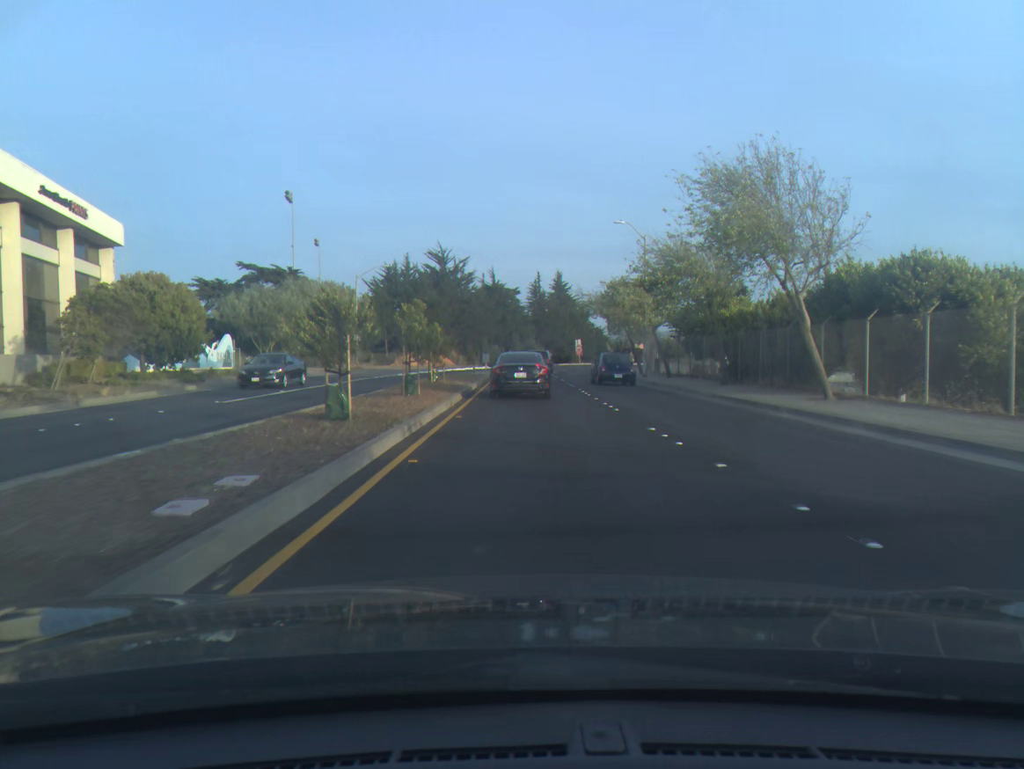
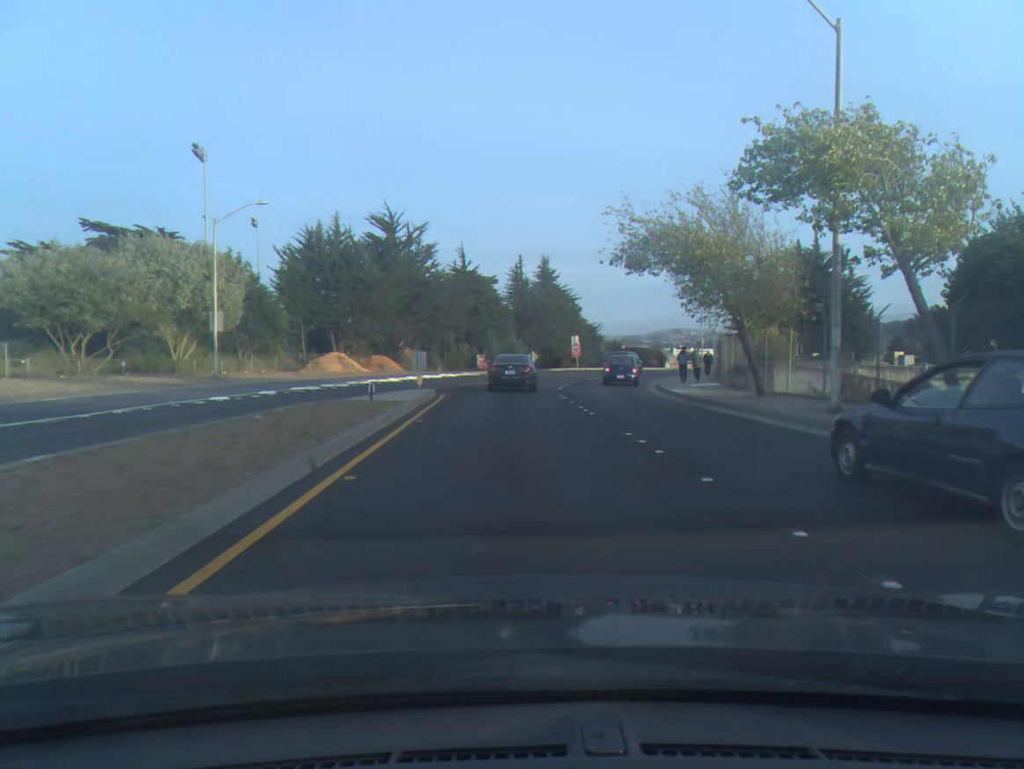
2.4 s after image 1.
(+0.2, +29.7) m; +2°
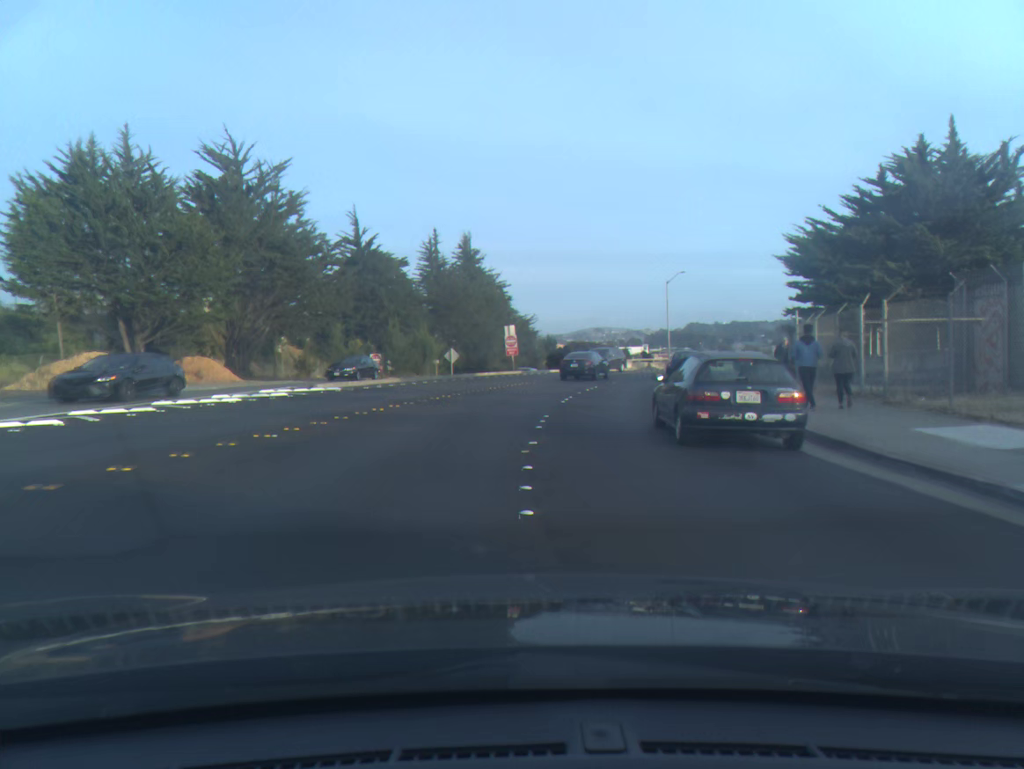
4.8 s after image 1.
(+0.9, +25.7) m; +6°
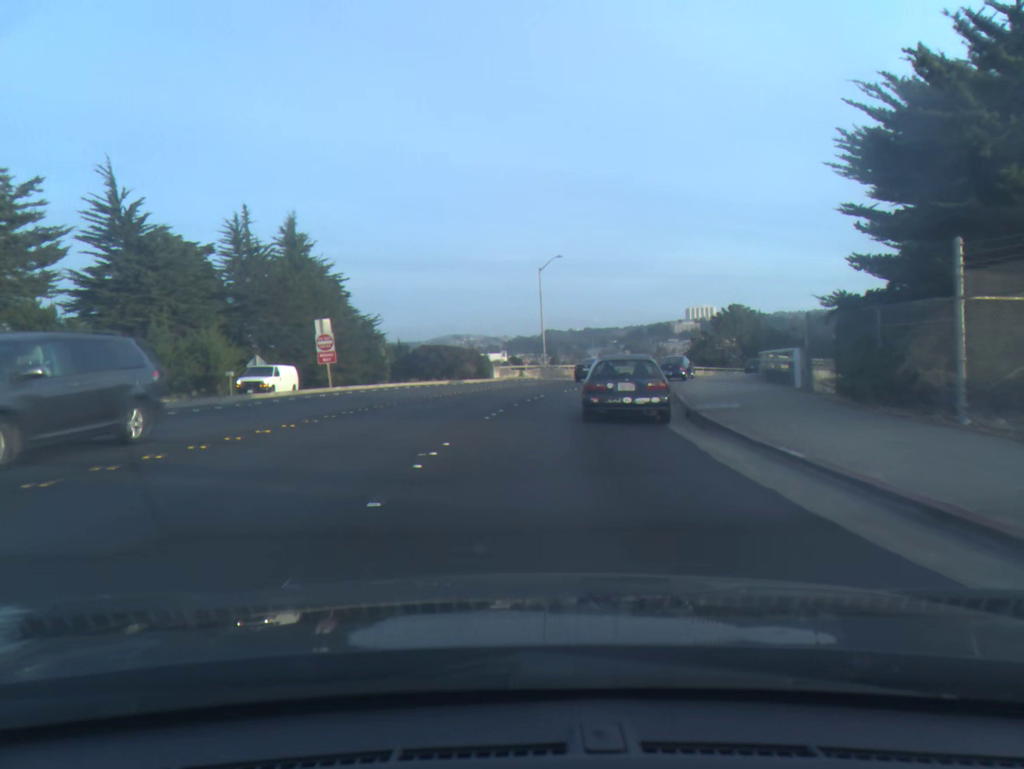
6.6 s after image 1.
(+1.6, +18.3) m; +10°
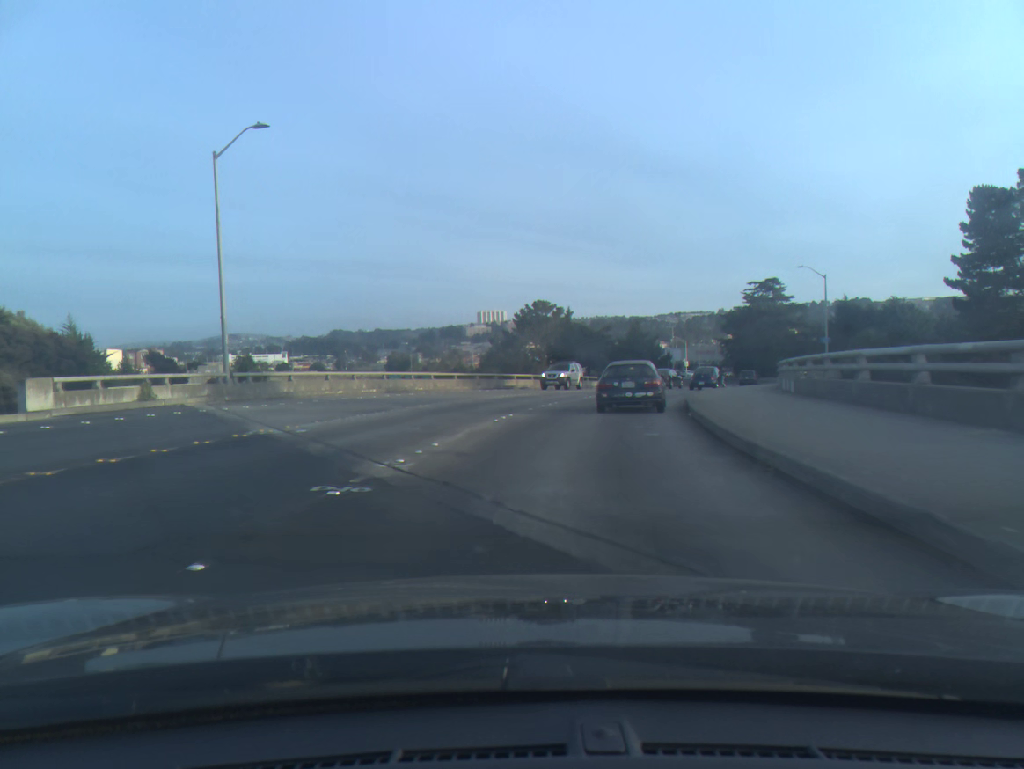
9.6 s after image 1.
(+4.5, +34.6) m; +15°
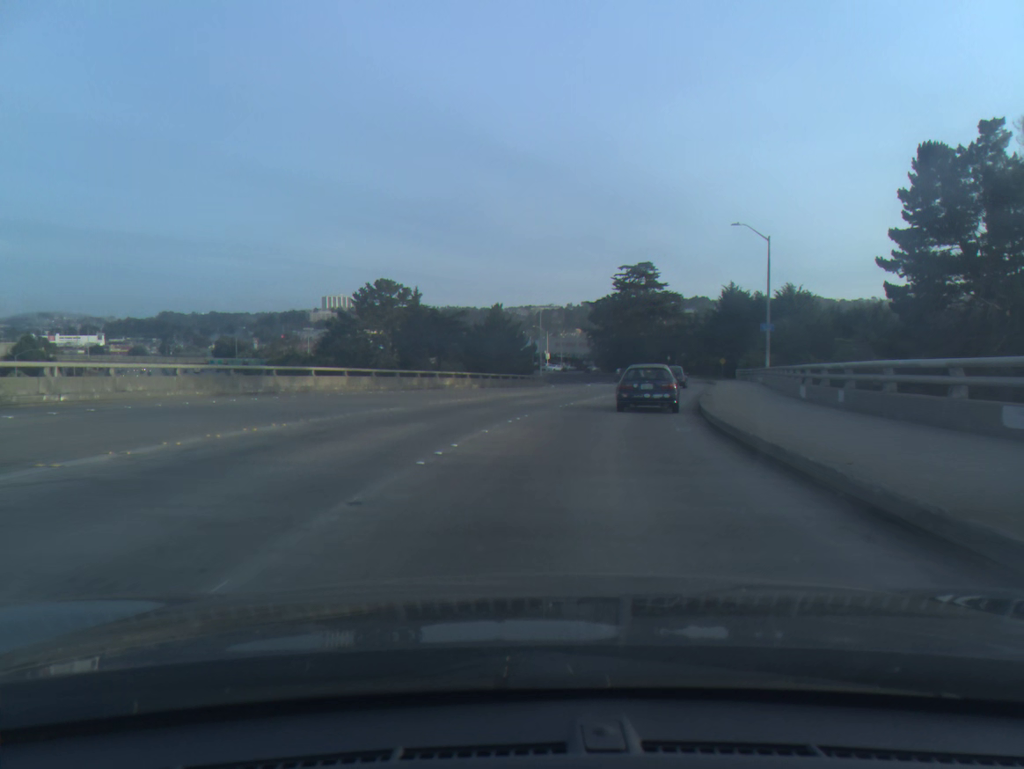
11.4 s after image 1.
(+1.7, +22.1) m; +11°
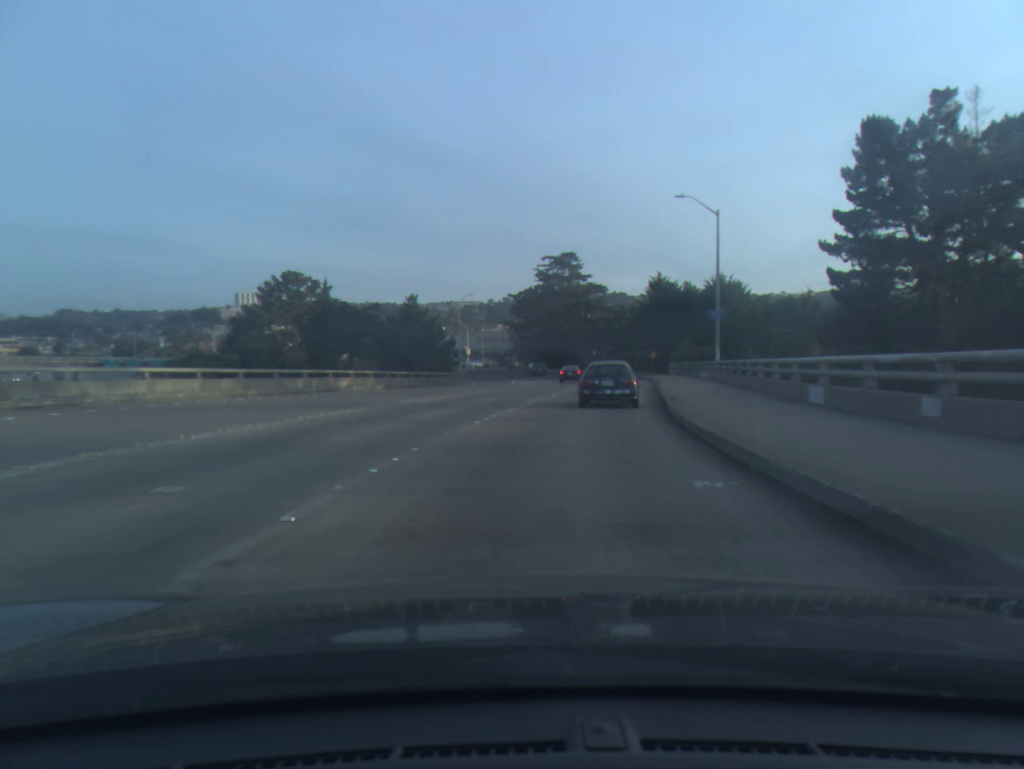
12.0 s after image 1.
(+0.4, +7.6) m; +6°
